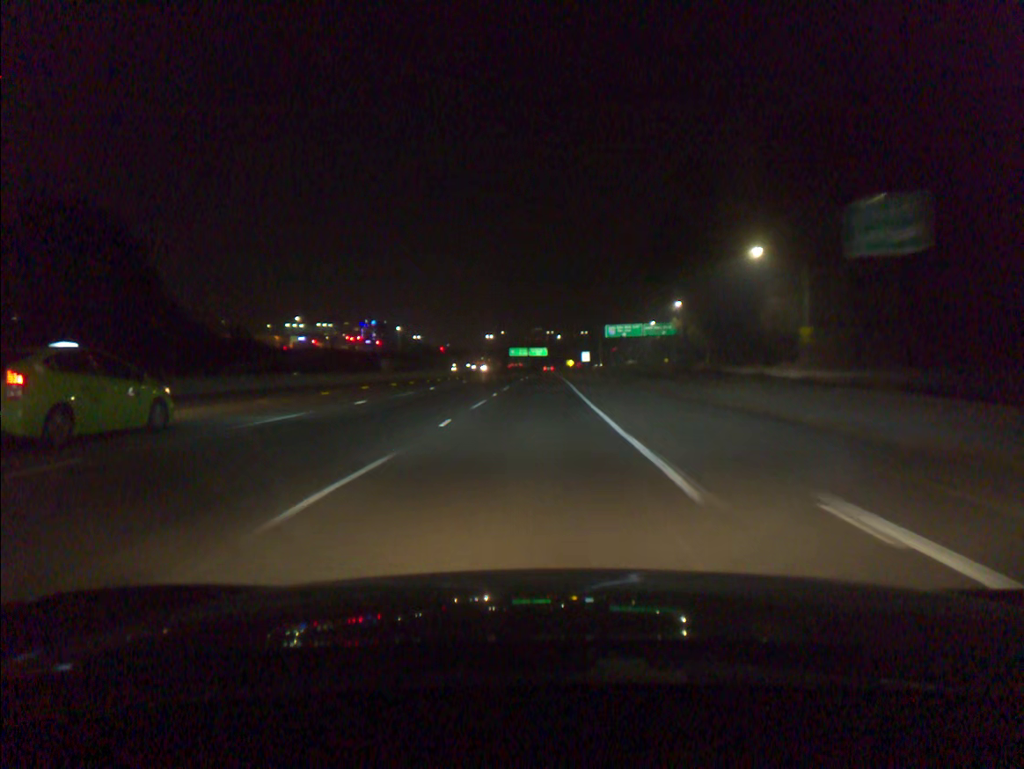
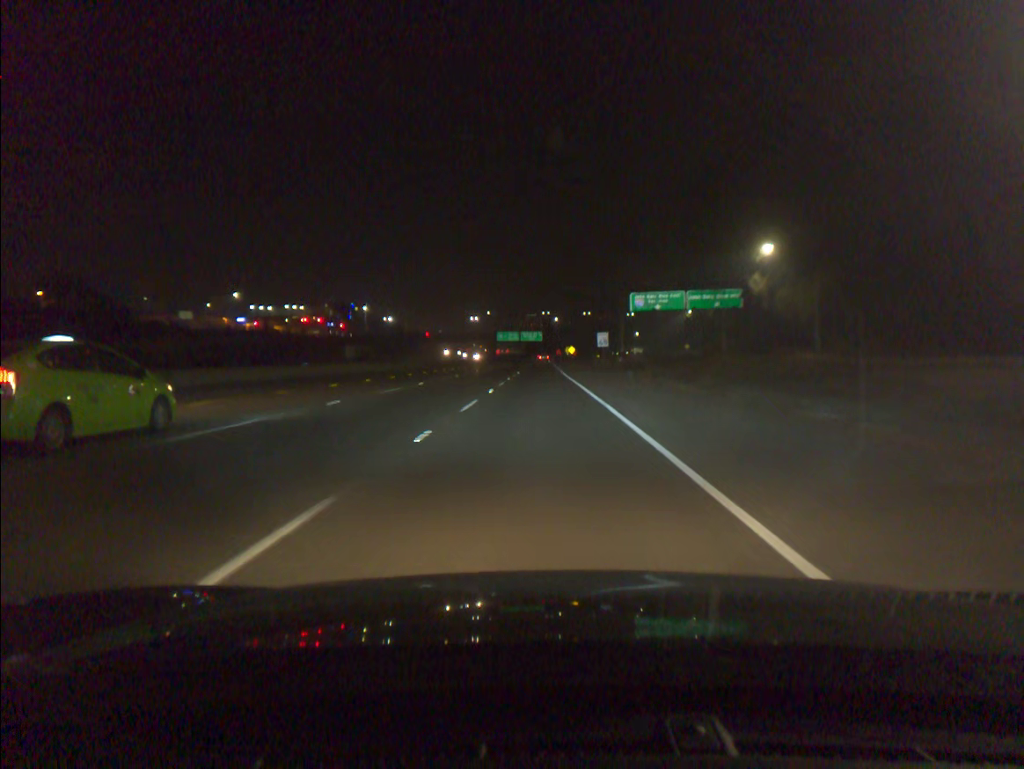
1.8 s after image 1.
(+0.2, +47.3) m; +1°
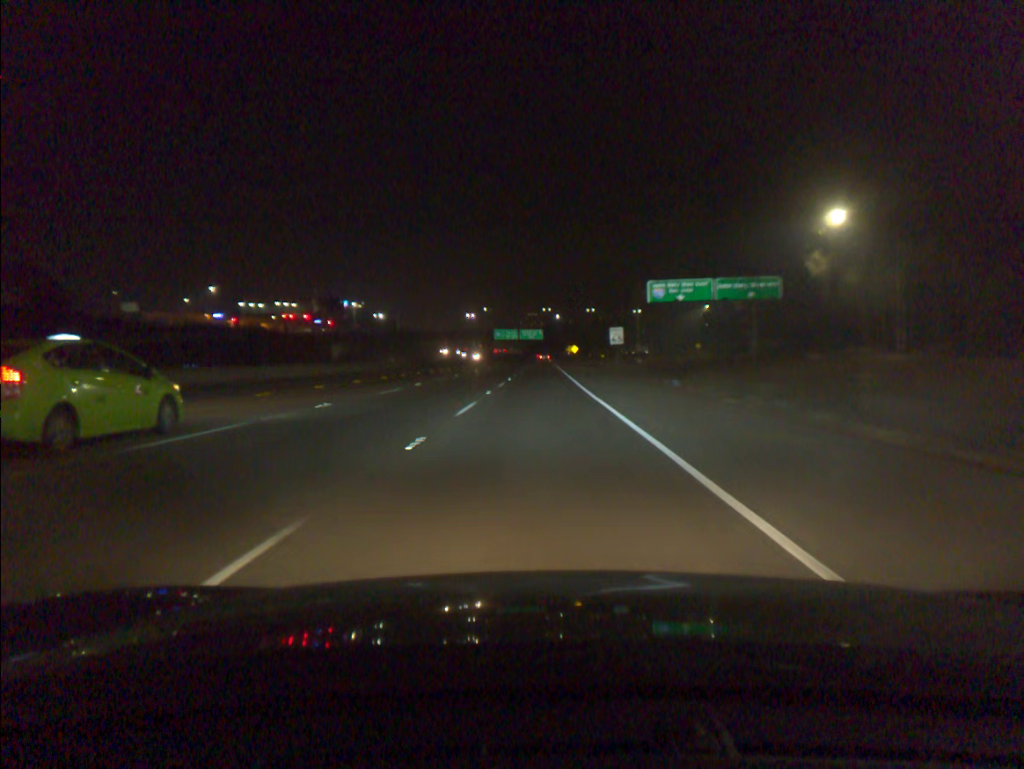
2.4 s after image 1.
(0.0, +15.8) m; 0°
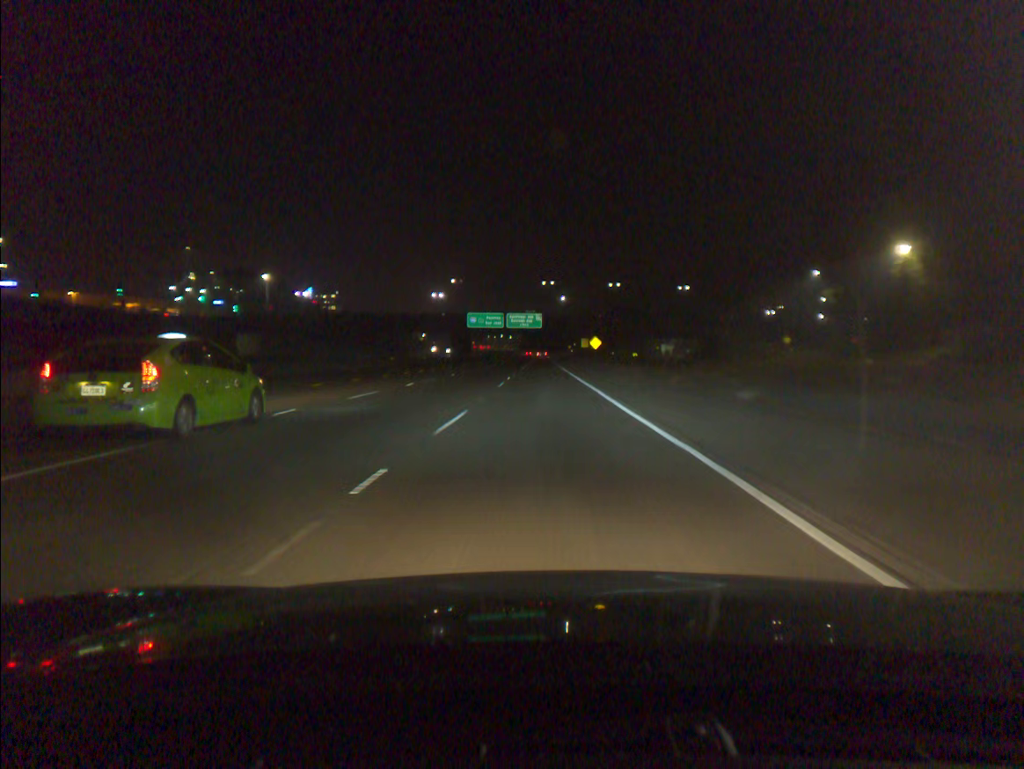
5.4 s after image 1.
(0.0, +78.1) m; 0°
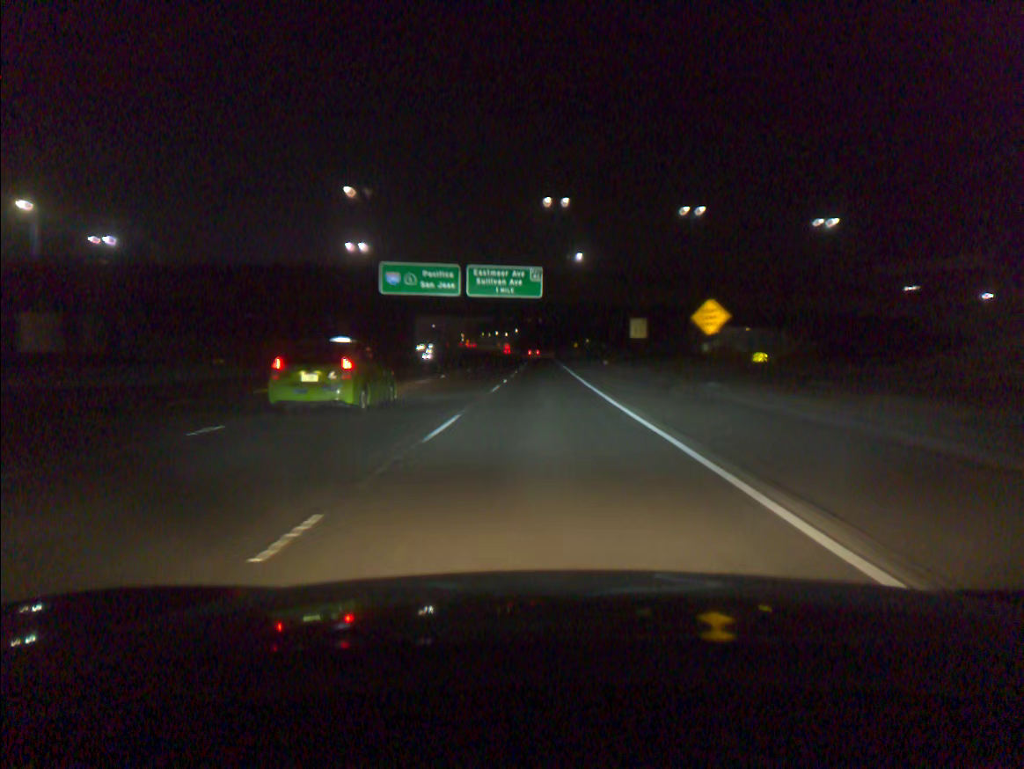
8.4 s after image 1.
(+0.1, +77.8) m; 0°
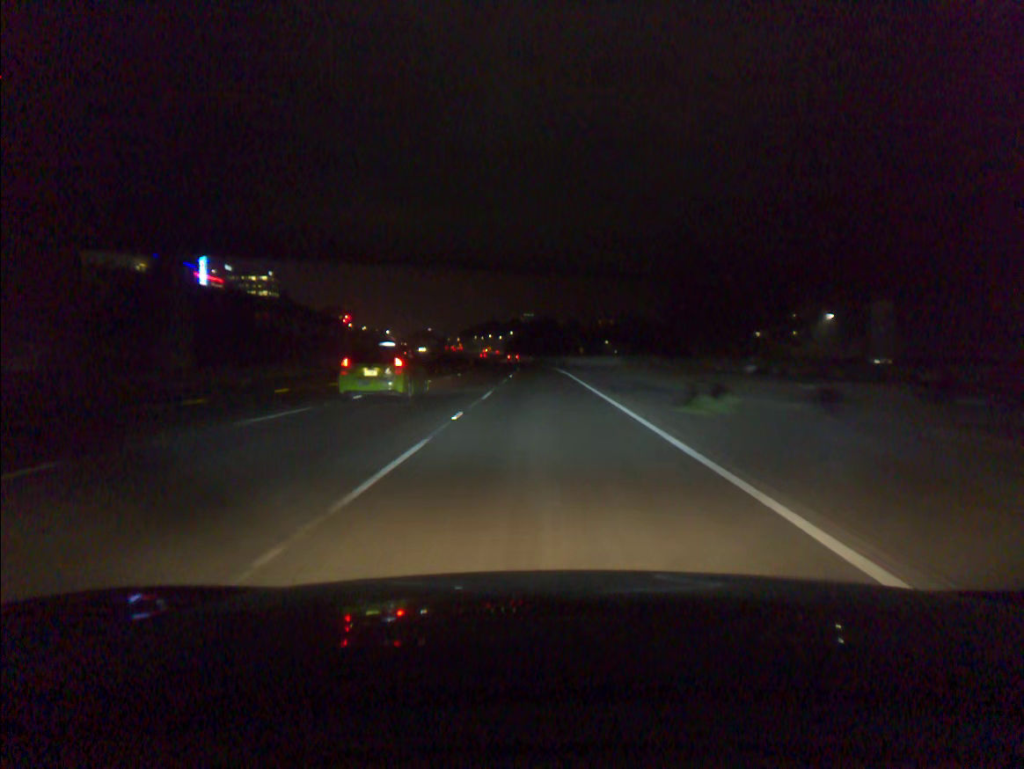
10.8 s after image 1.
(0.0, +62.5) m; 0°
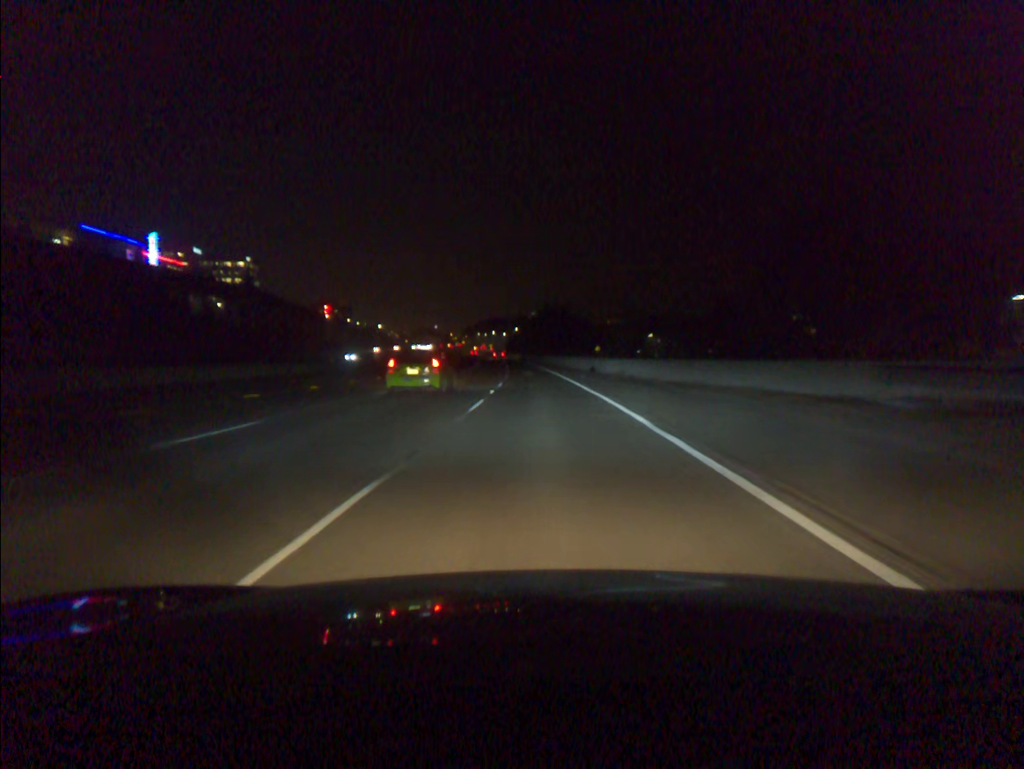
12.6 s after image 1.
(-0.2, +46.7) m; -1°
